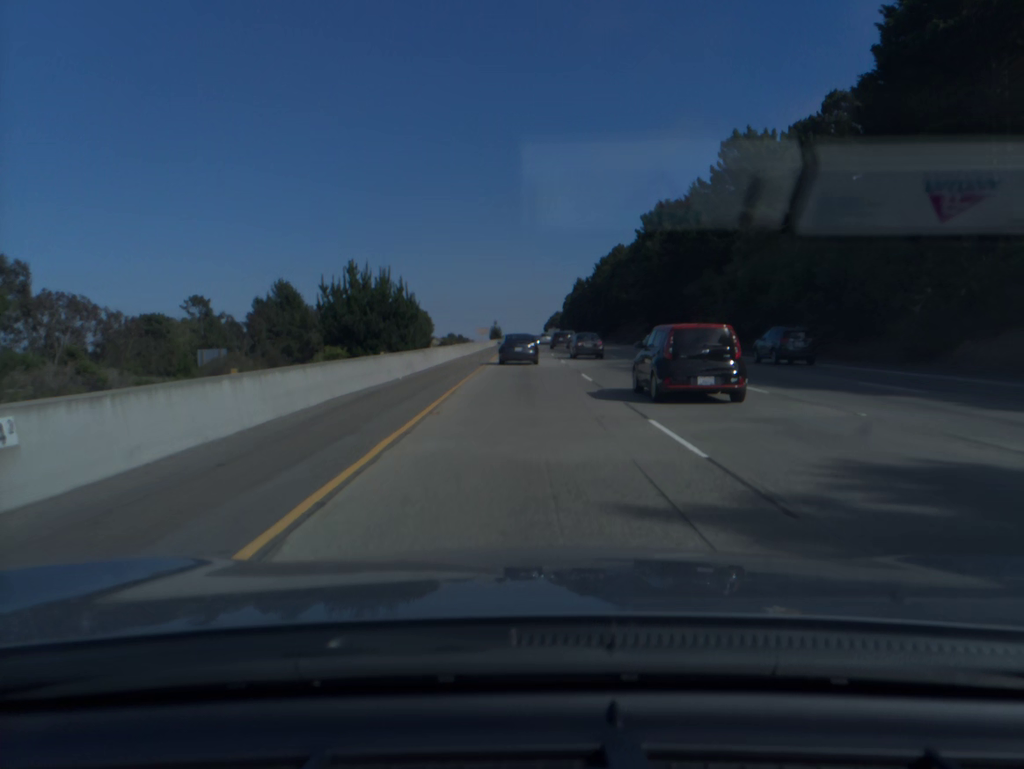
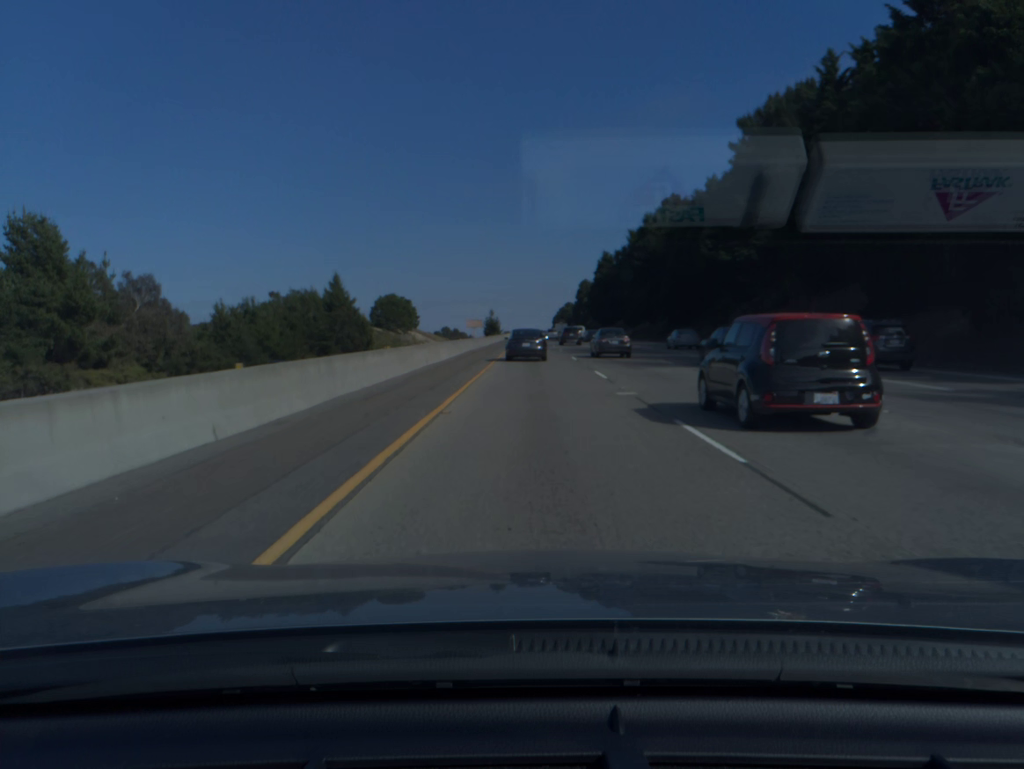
(-0.4, +73.6) m; 0°
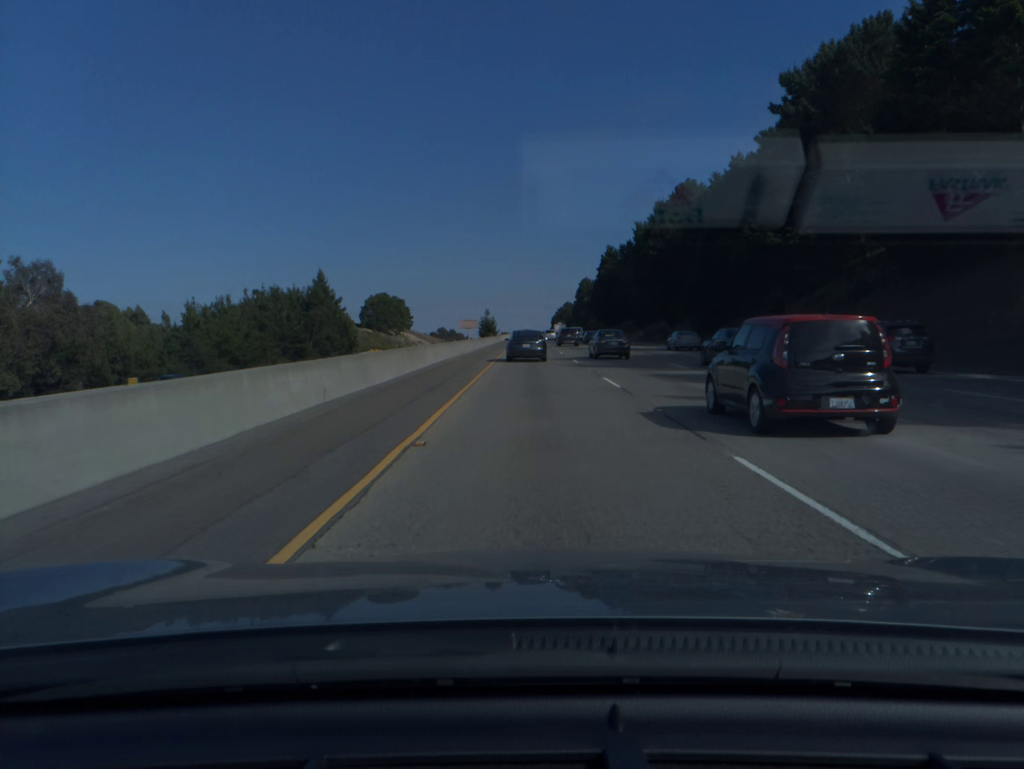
(0.0, +18.0) m; 0°
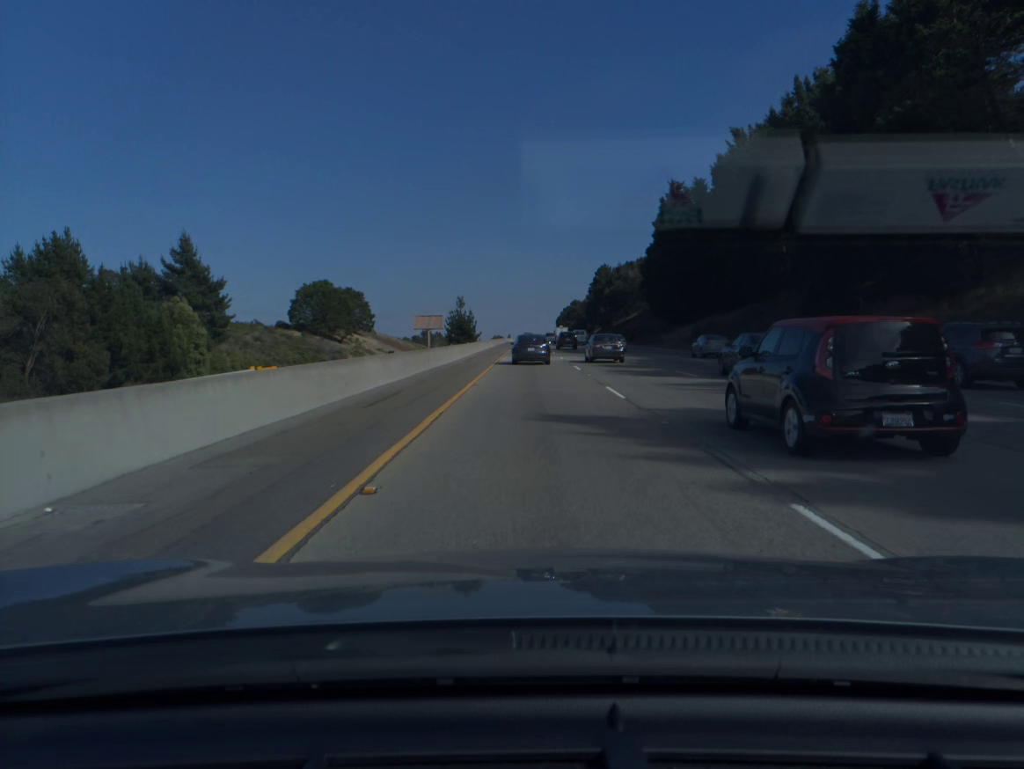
(+0.1, +90.0) m; 0°
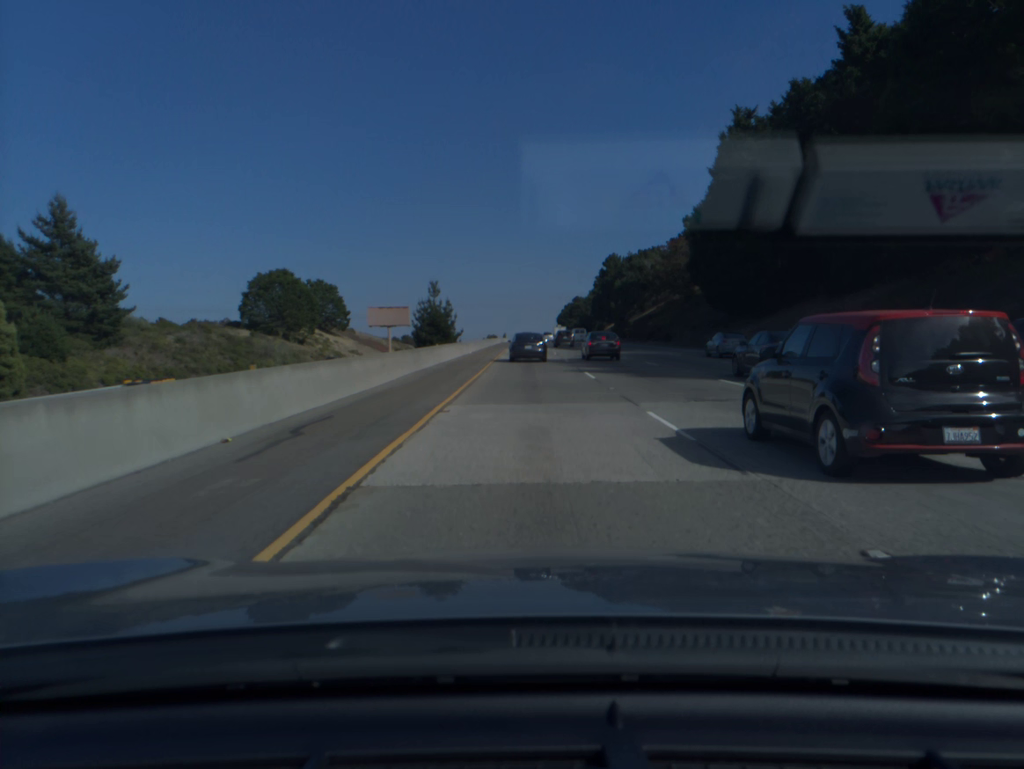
(0.0, +36.7) m; 0°
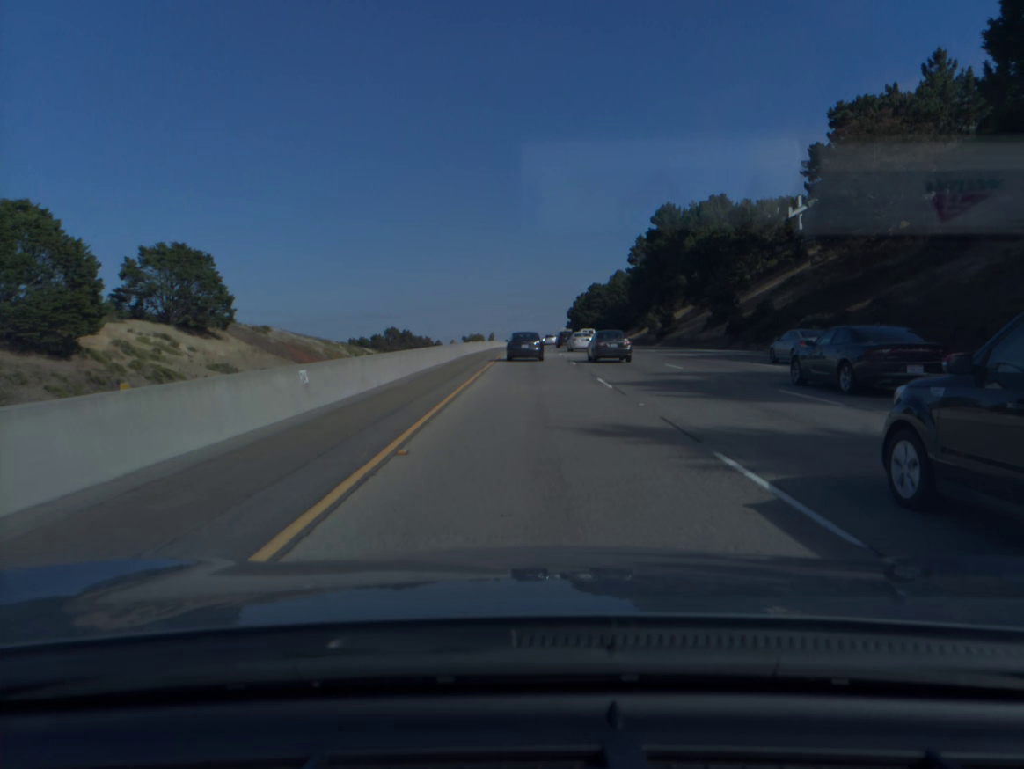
(-0.1, +92.7) m; 0°
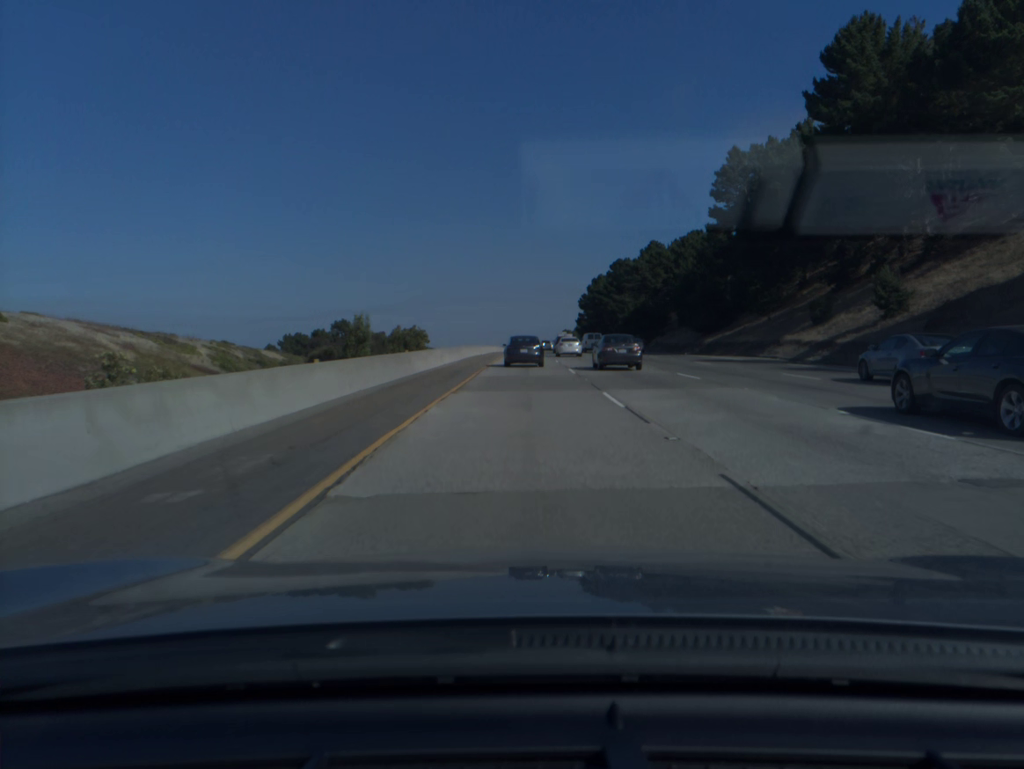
(+0.3, +92.1) m; 0°
